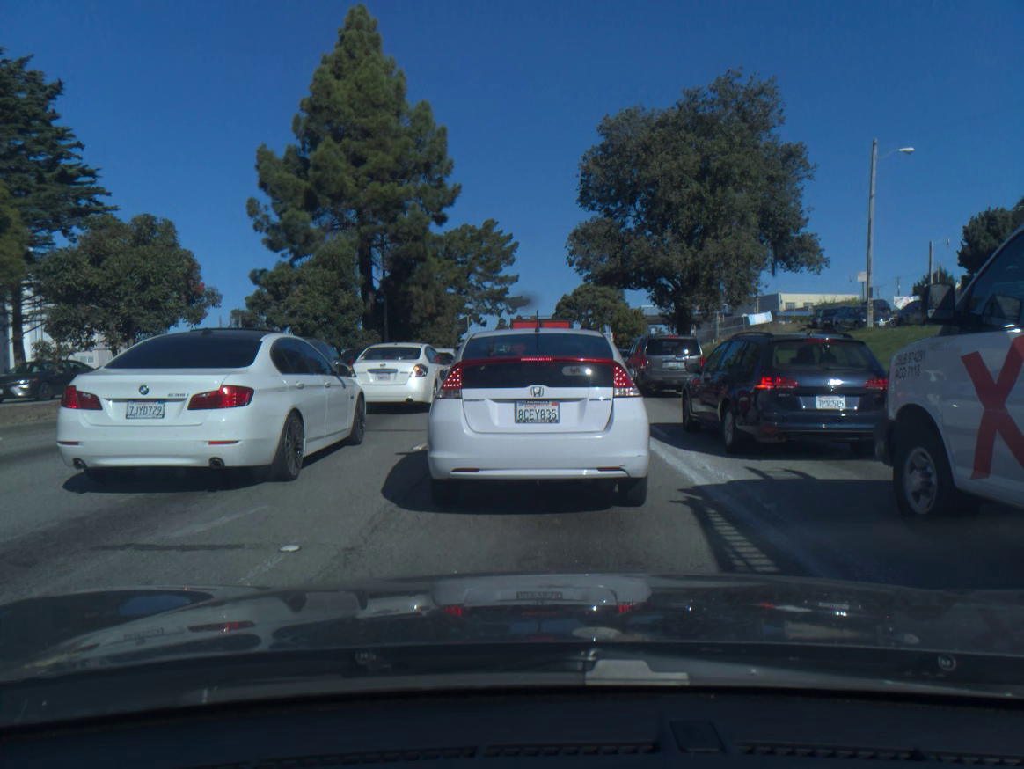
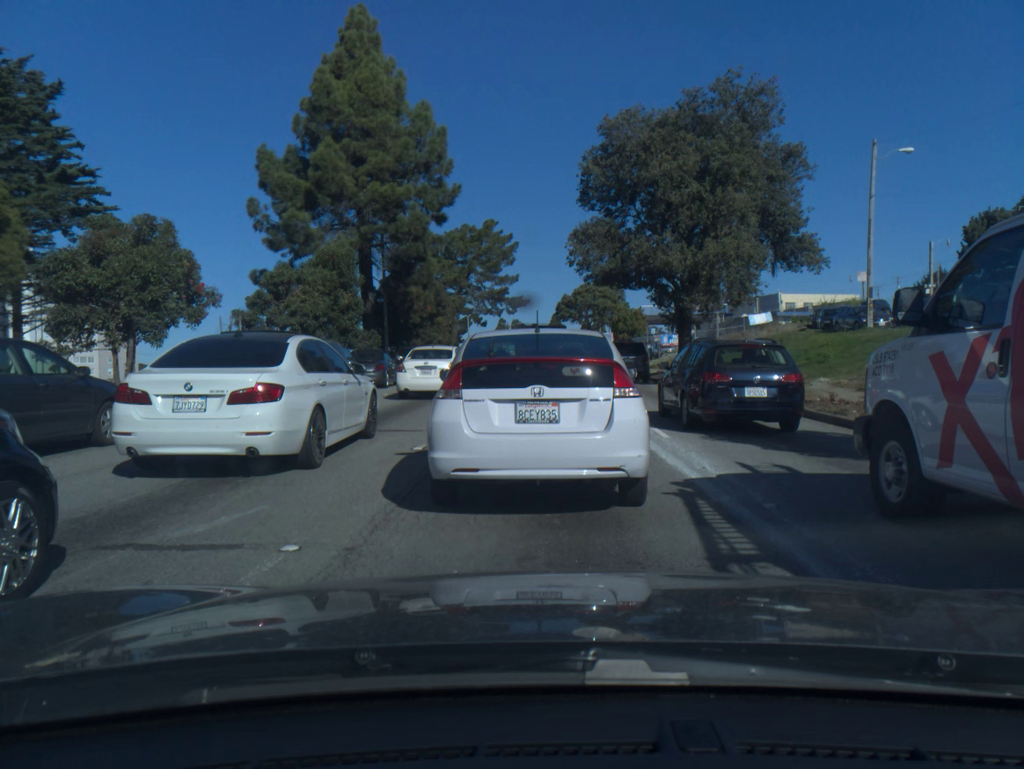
(0.0, 0.0) m; -1°
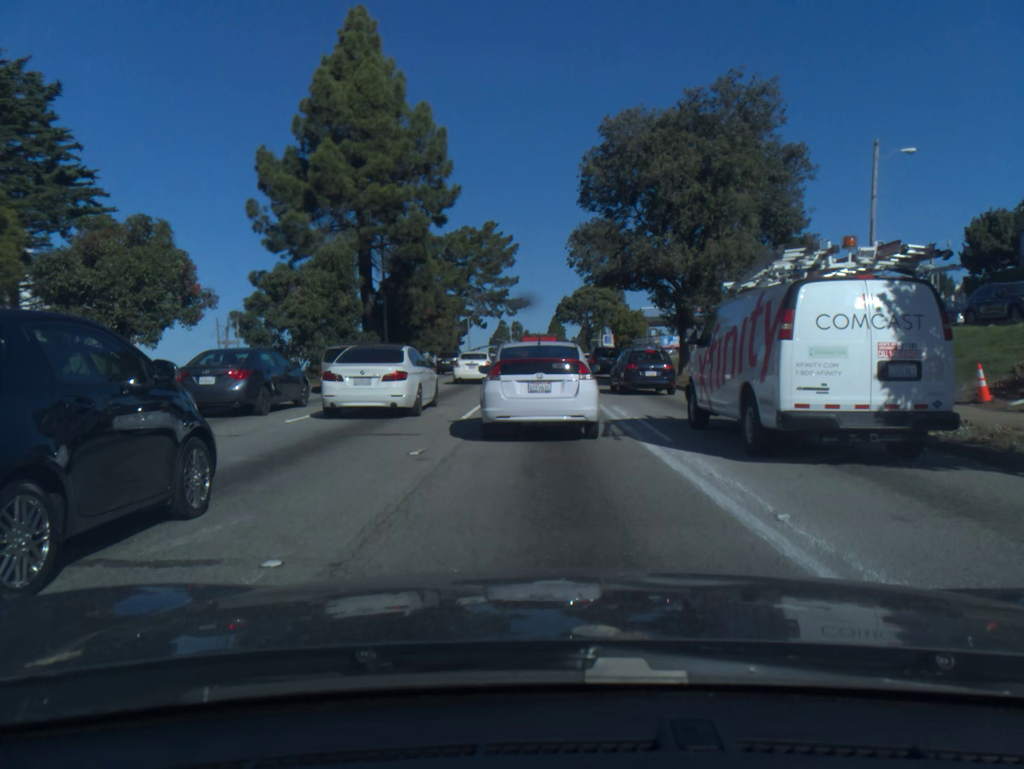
(-0.1, +0.3) m; -1°
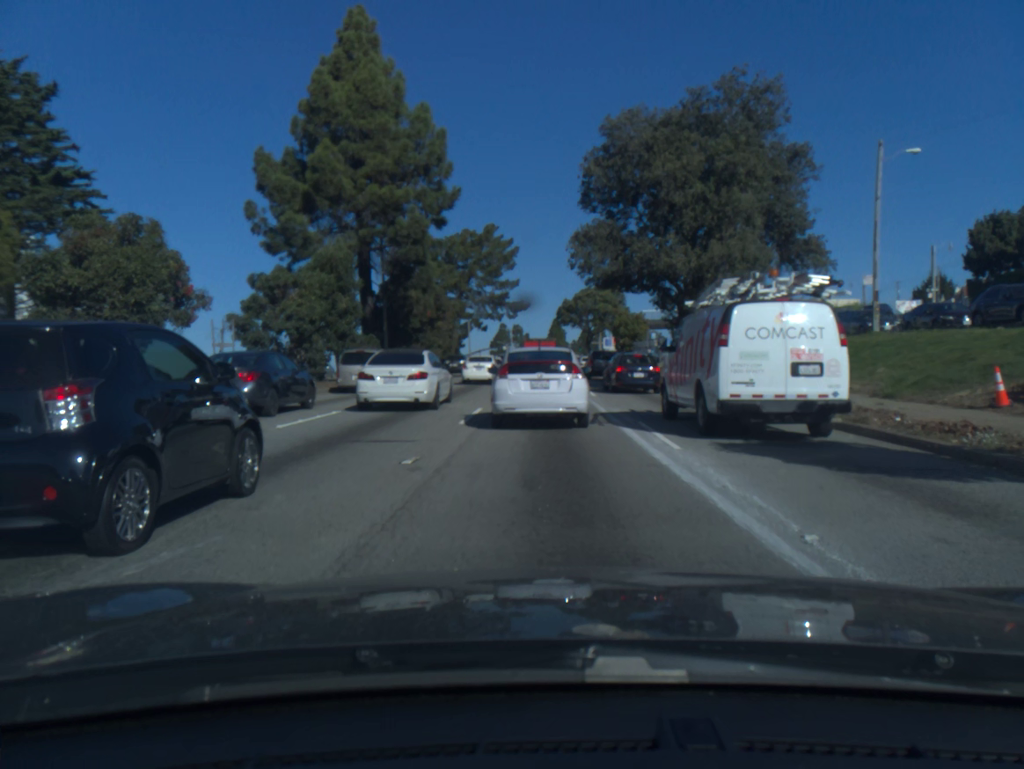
(0.0, +0.5) m; 0°
